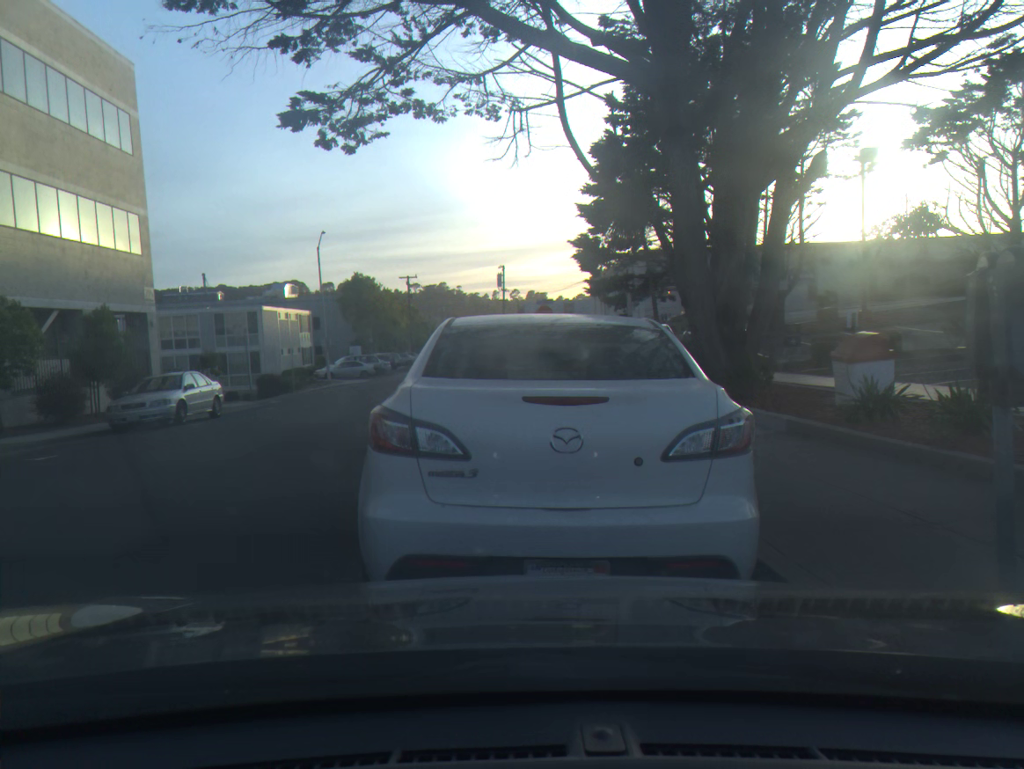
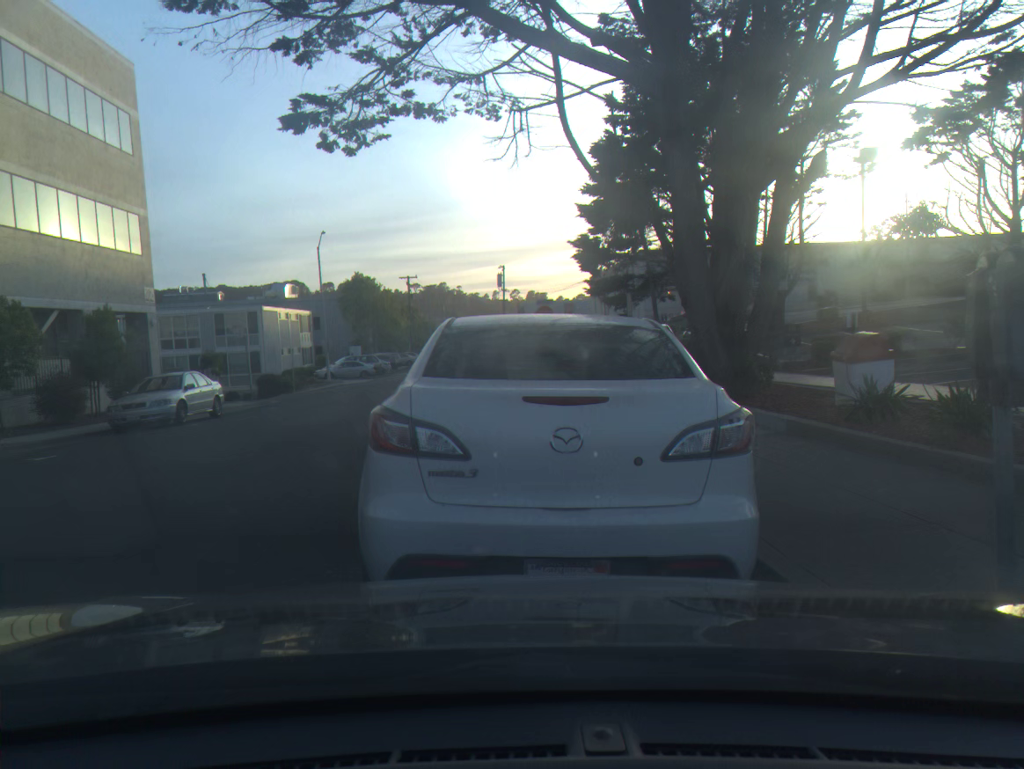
(0.0, 0.0) m; 0°
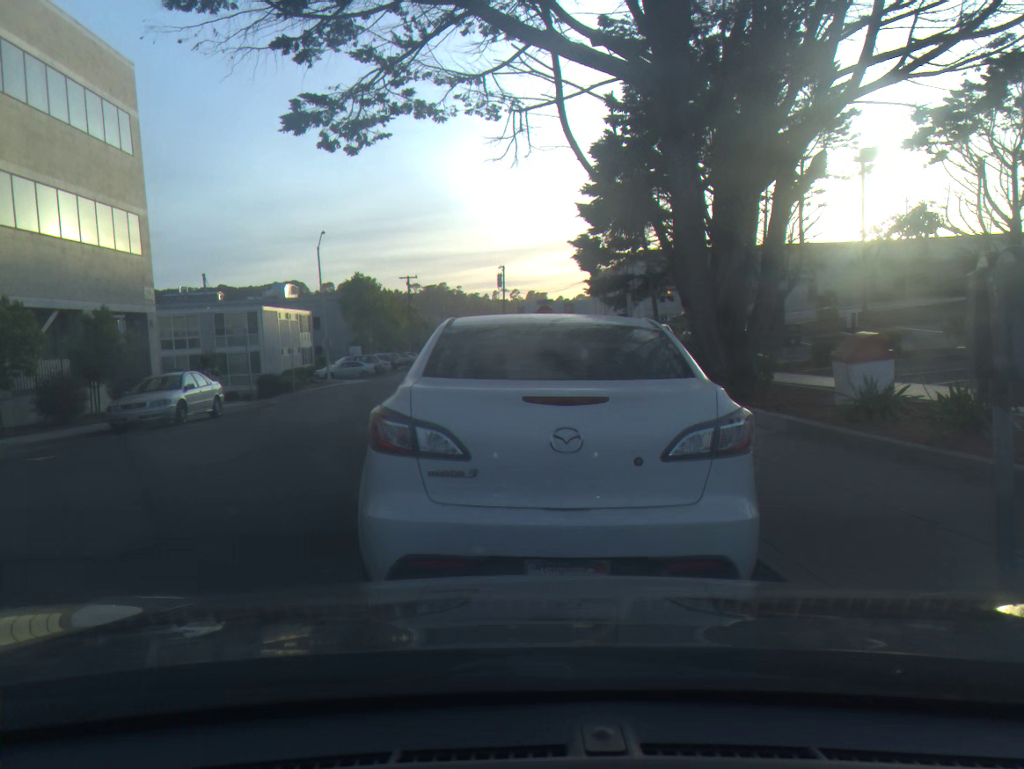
(0.0, 0.0) m; 0°
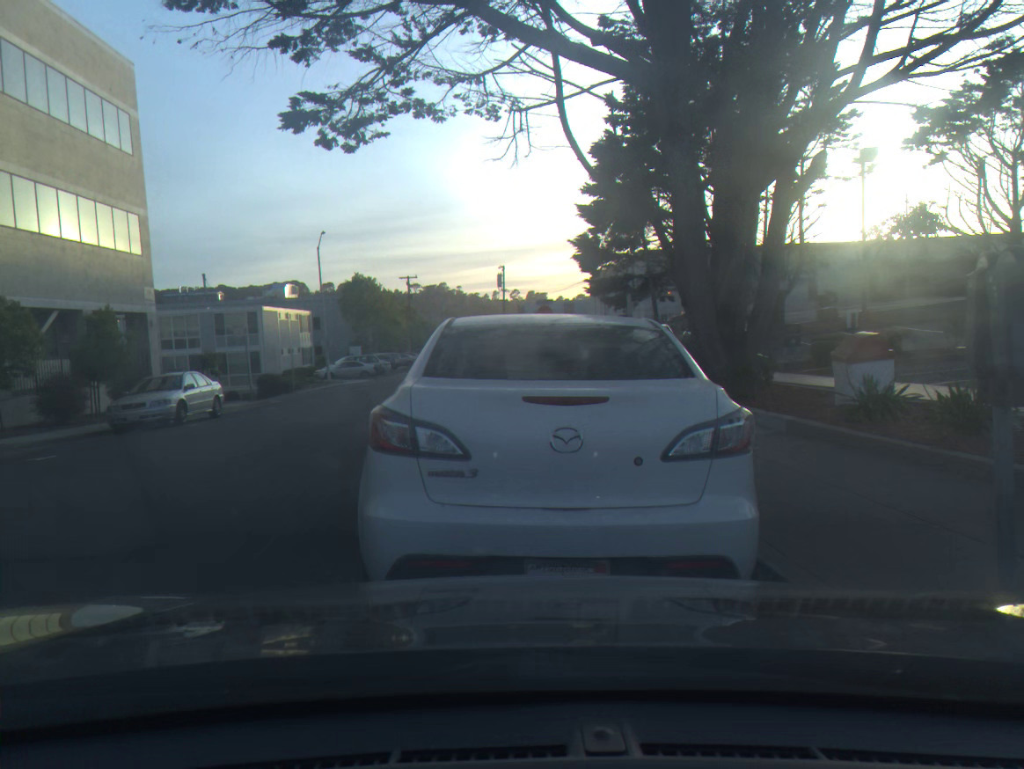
(0.0, 0.0) m; 0°
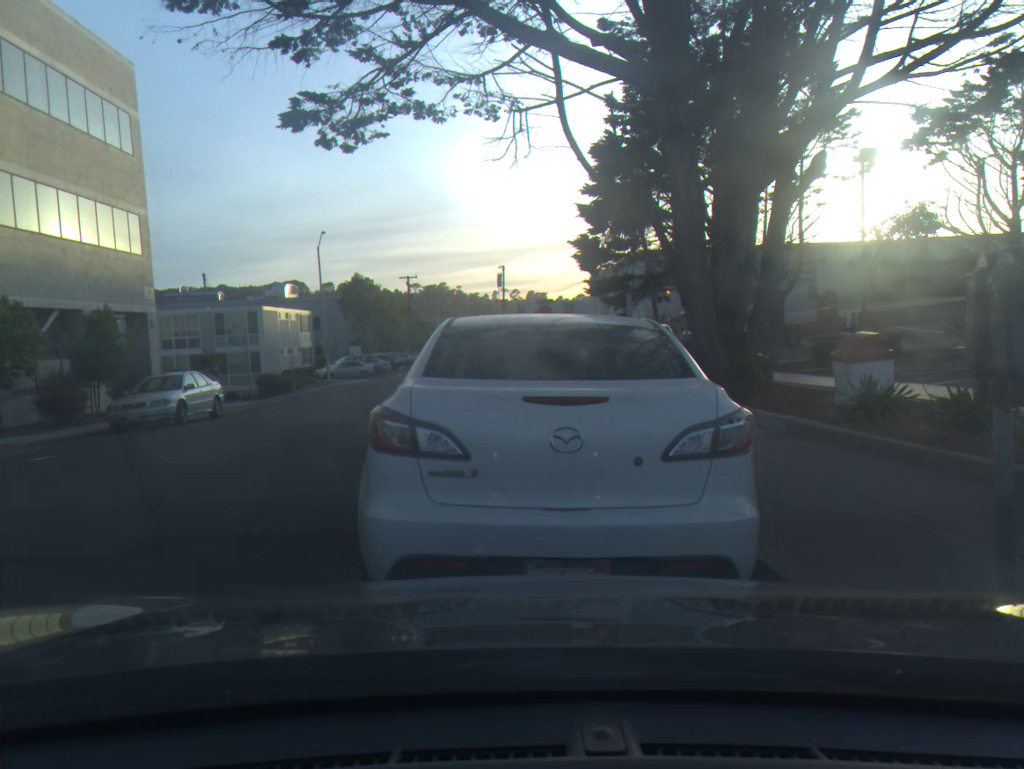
(0.0, 0.0) m; 0°
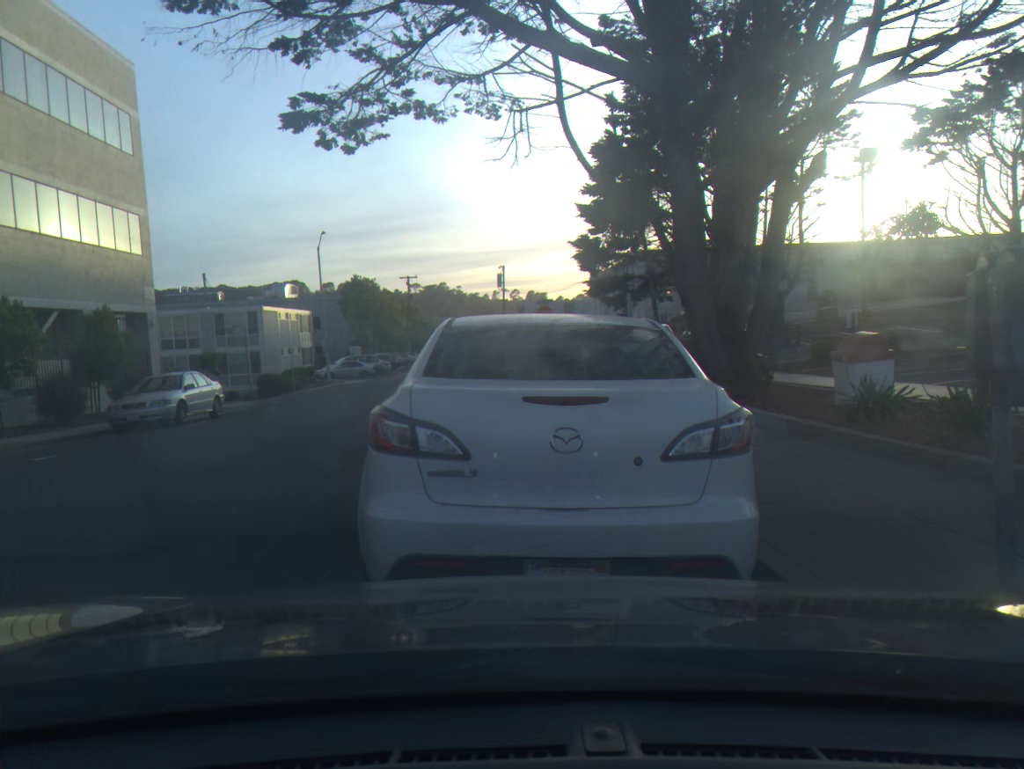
(0.0, 0.0) m; 0°
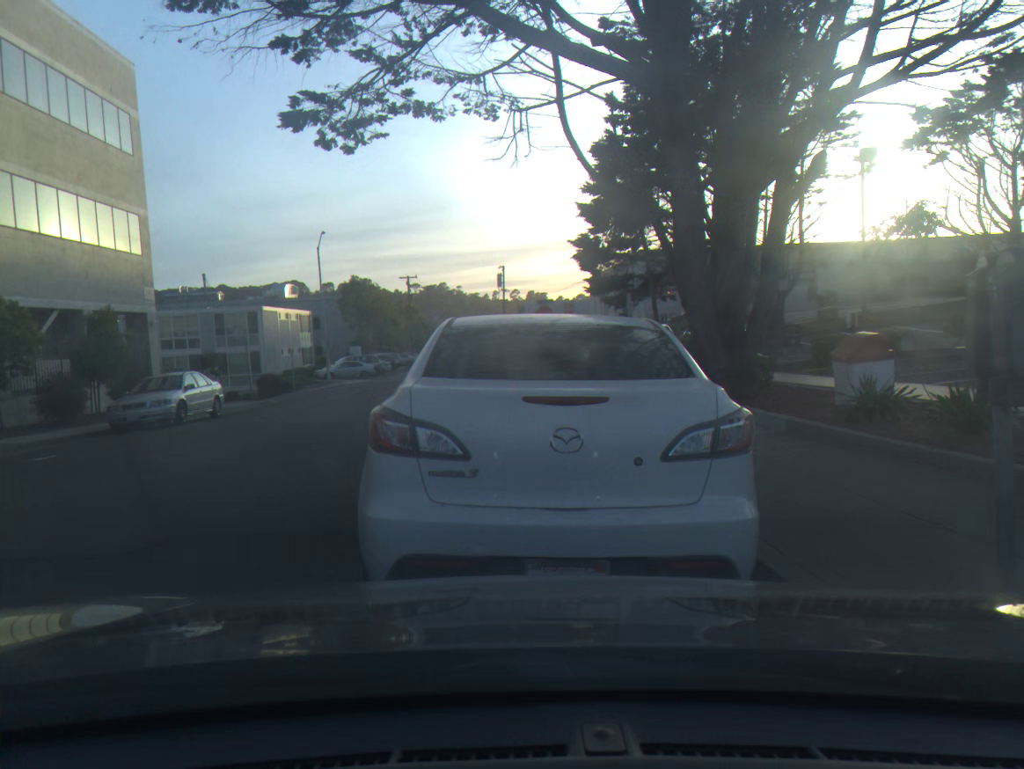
(0.0, 0.0) m; 0°
